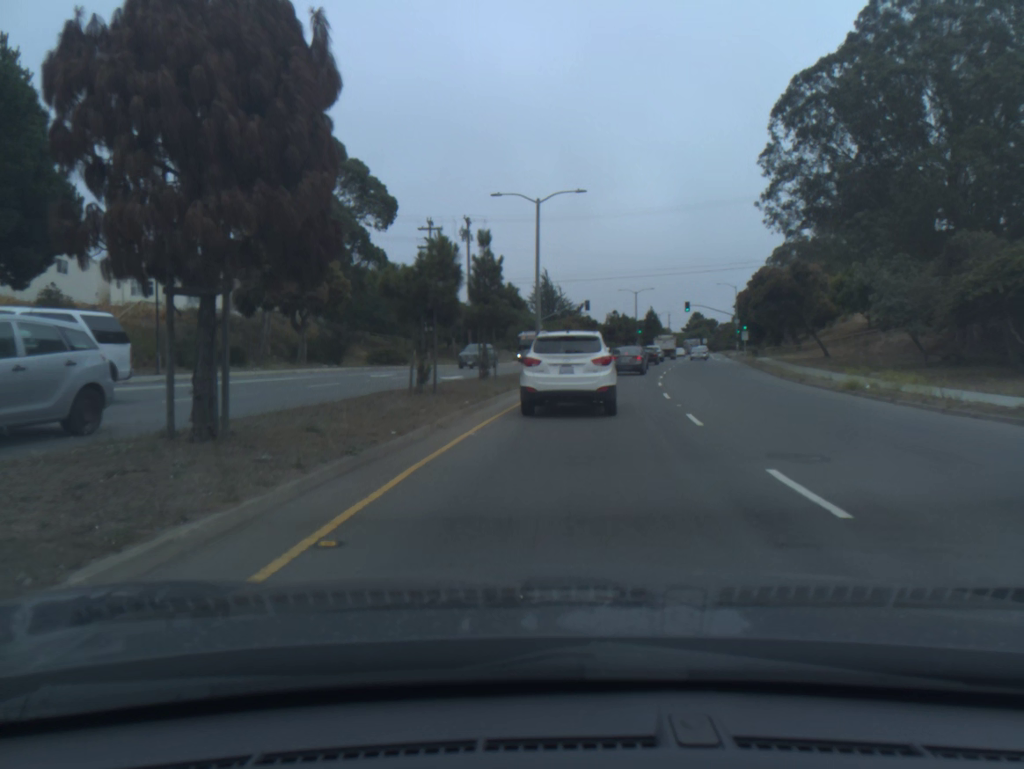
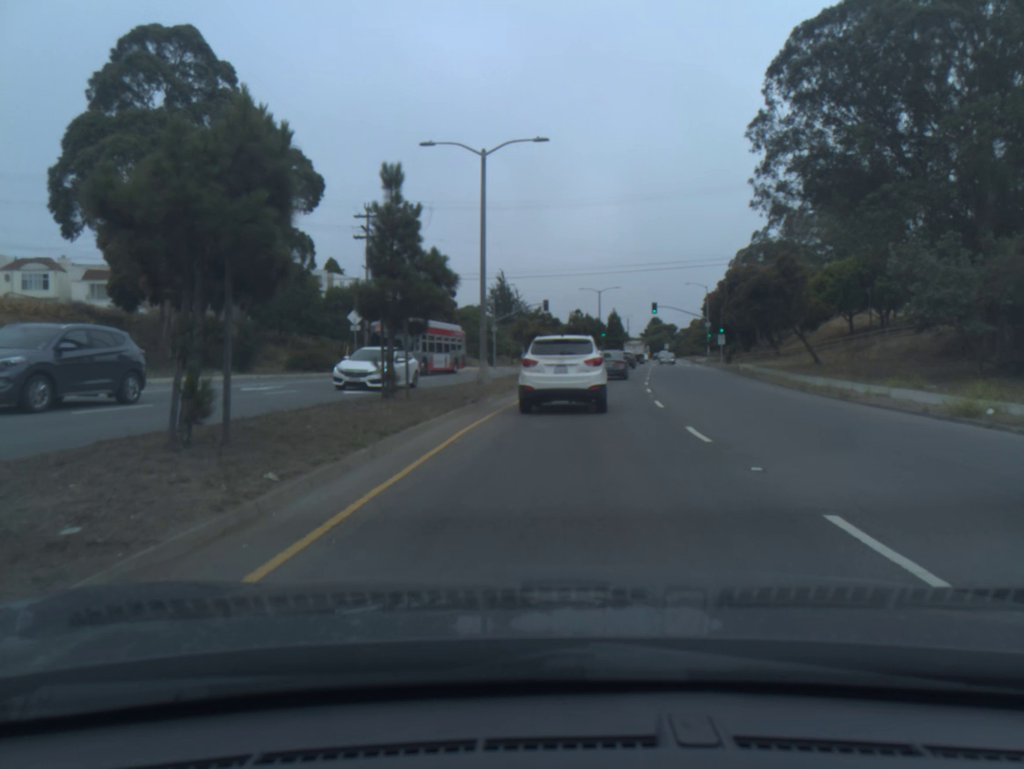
(+0.3, +9.4) m; +3°
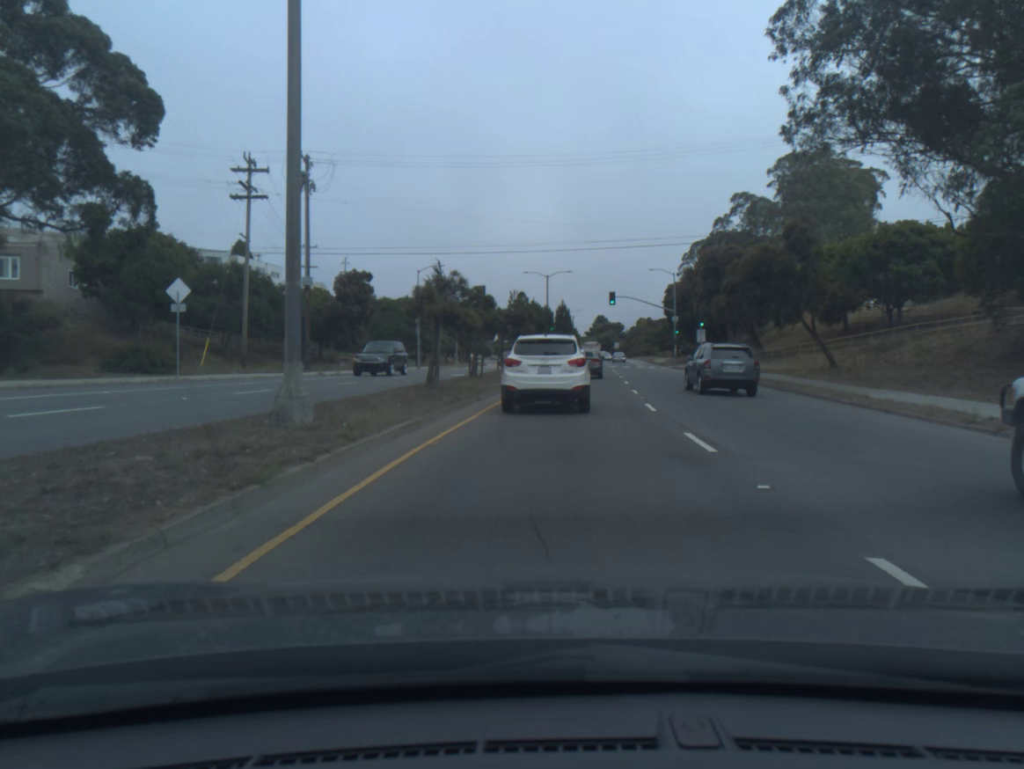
(+0.5, +16.1) m; +4°
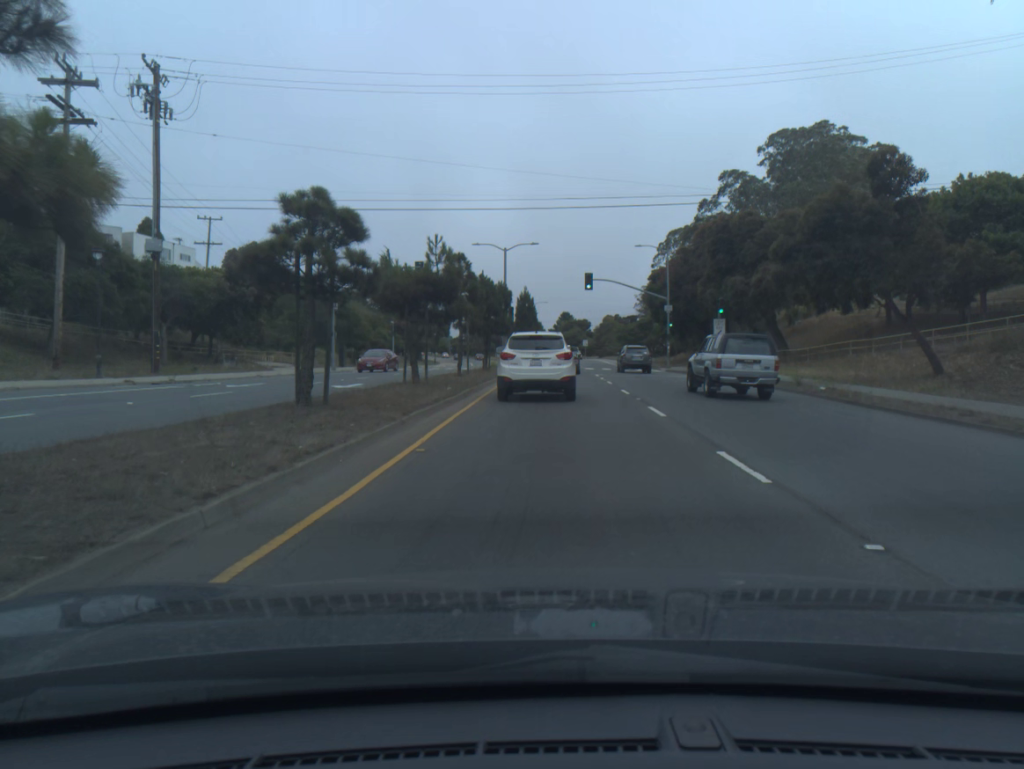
(+0.5, +17.0) m; +2°
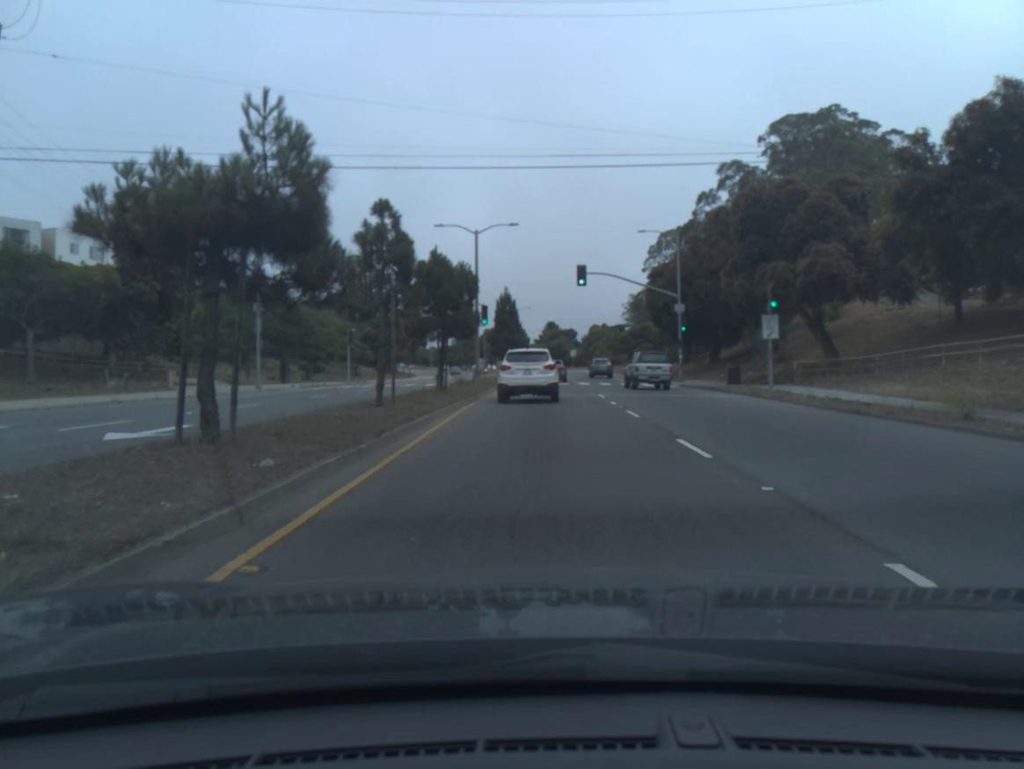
(+0.2, +12.2) m; +2°
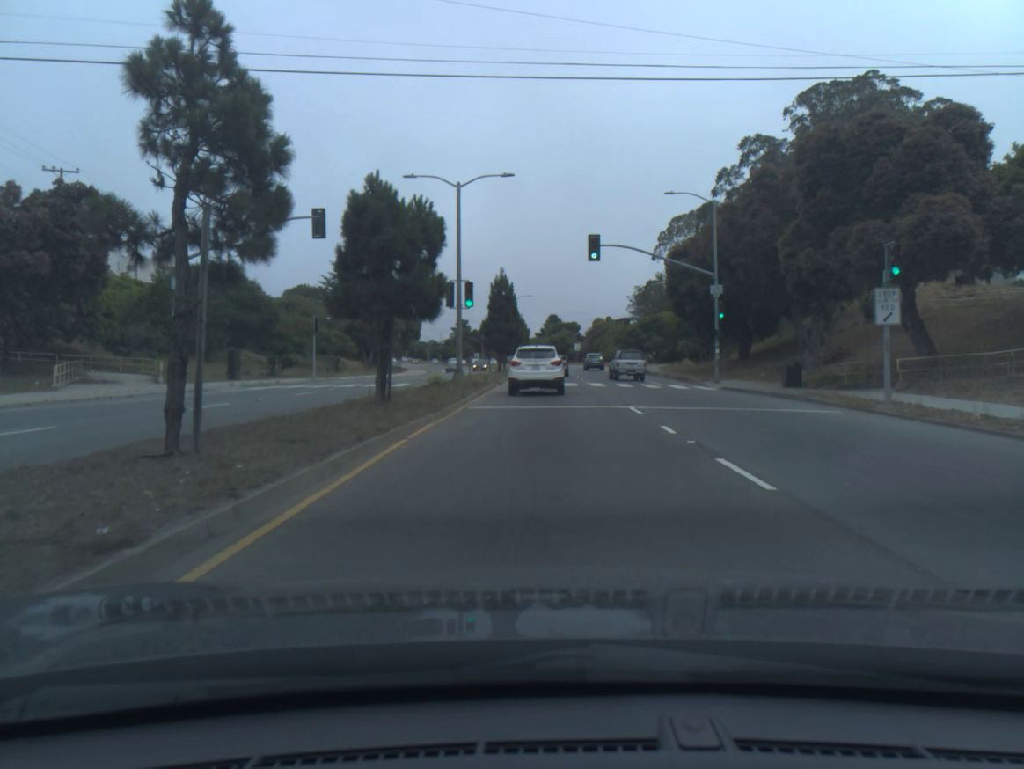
(0.0, +9.8) m; 0°
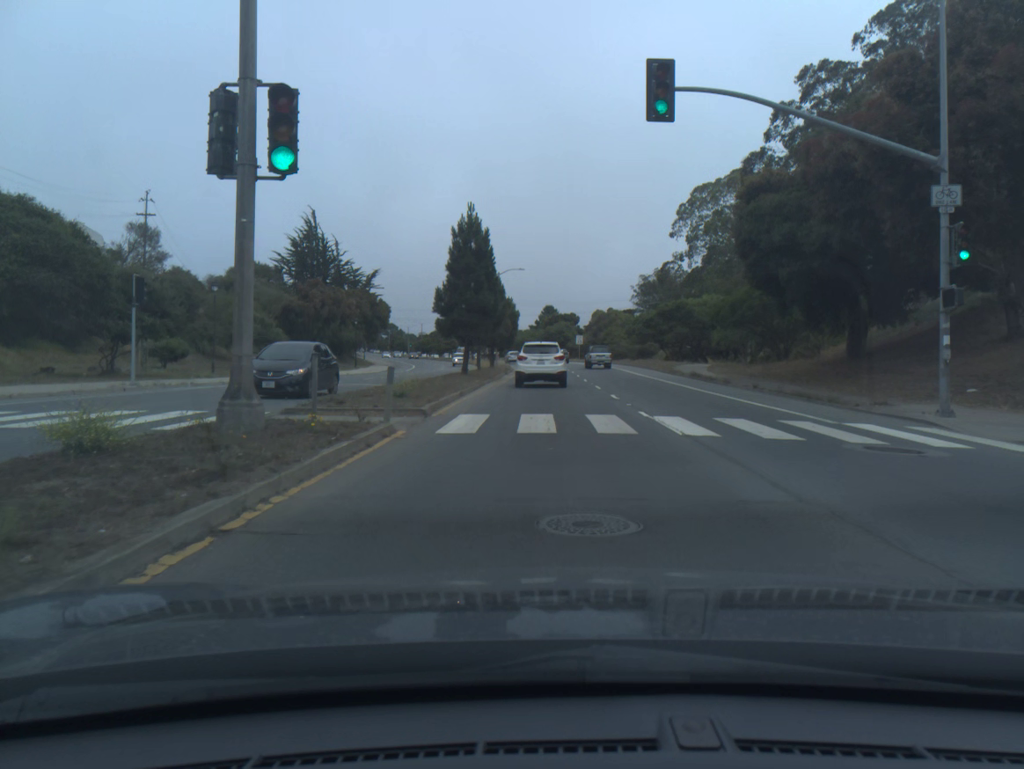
(+0.2, +22.8) m; 0°
